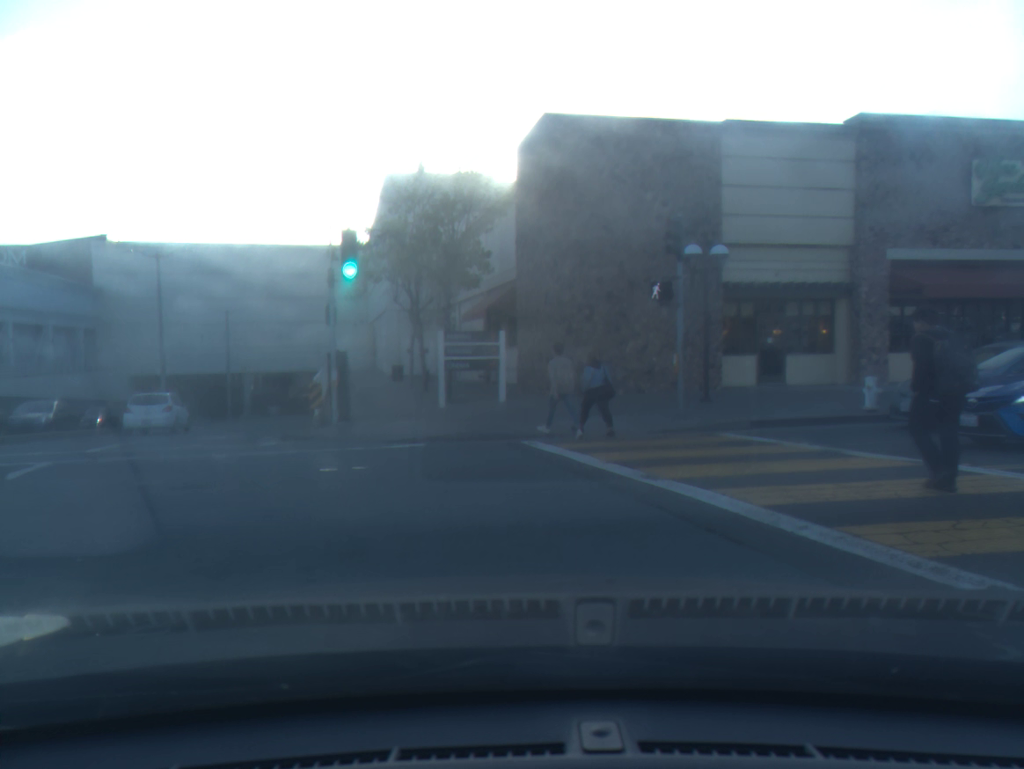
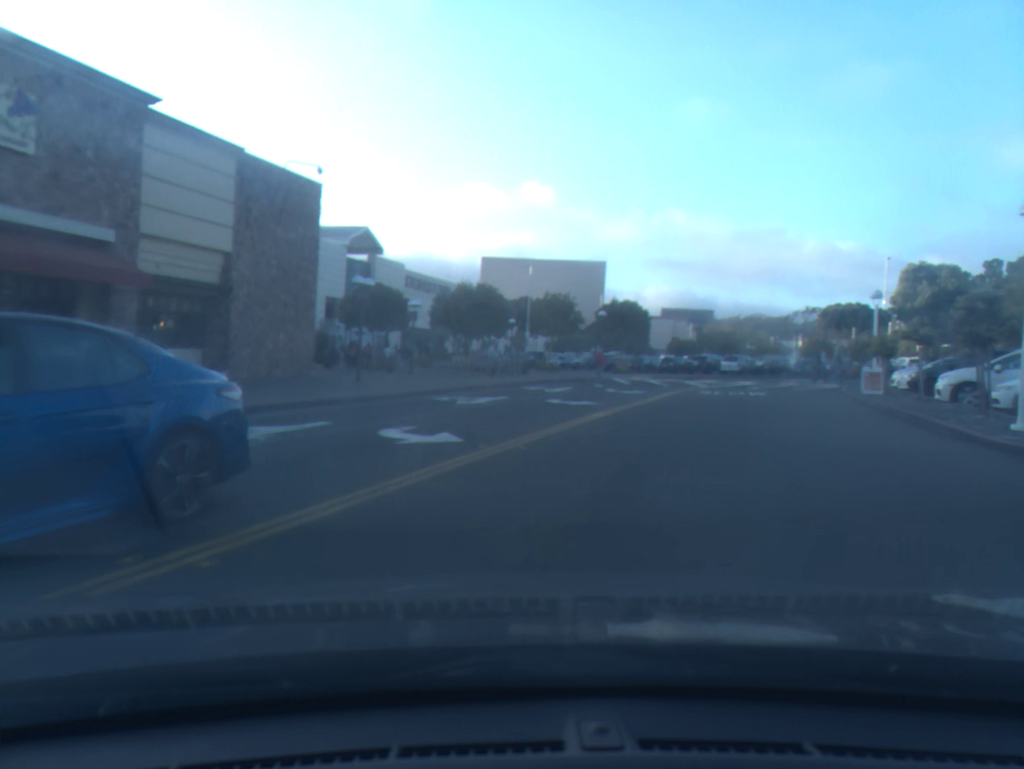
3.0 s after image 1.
(+4.6, +6.0) m; +55°
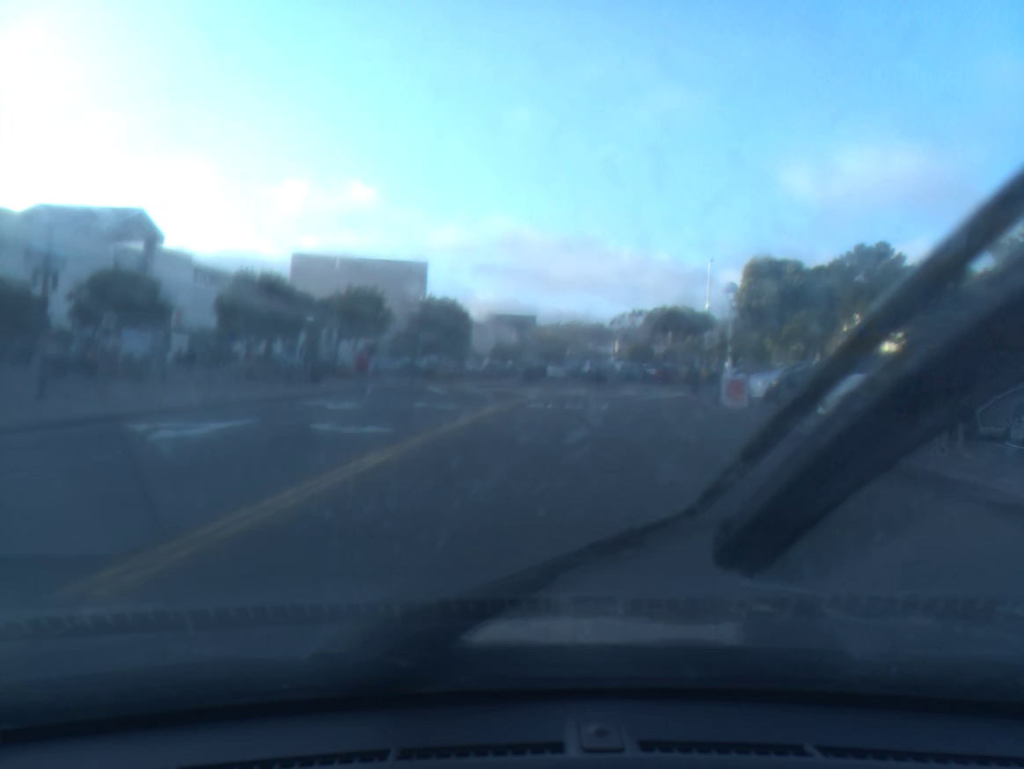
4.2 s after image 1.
(+0.6, +6.4) m; +9°
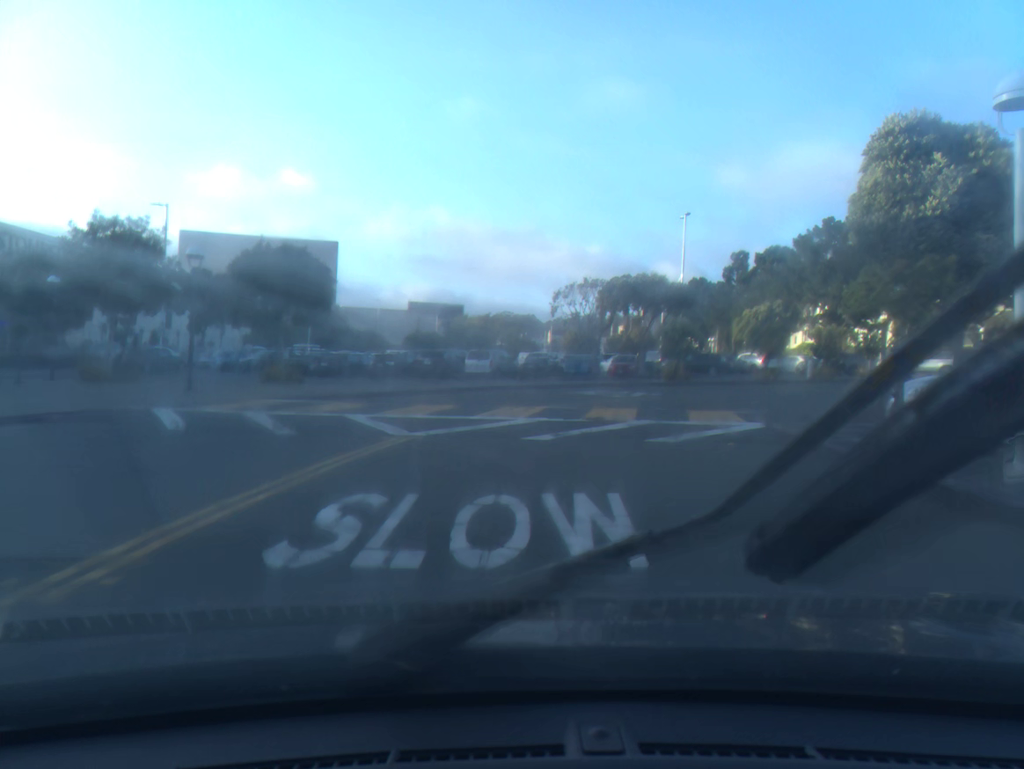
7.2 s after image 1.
(+1.0, +17.9) m; +4°
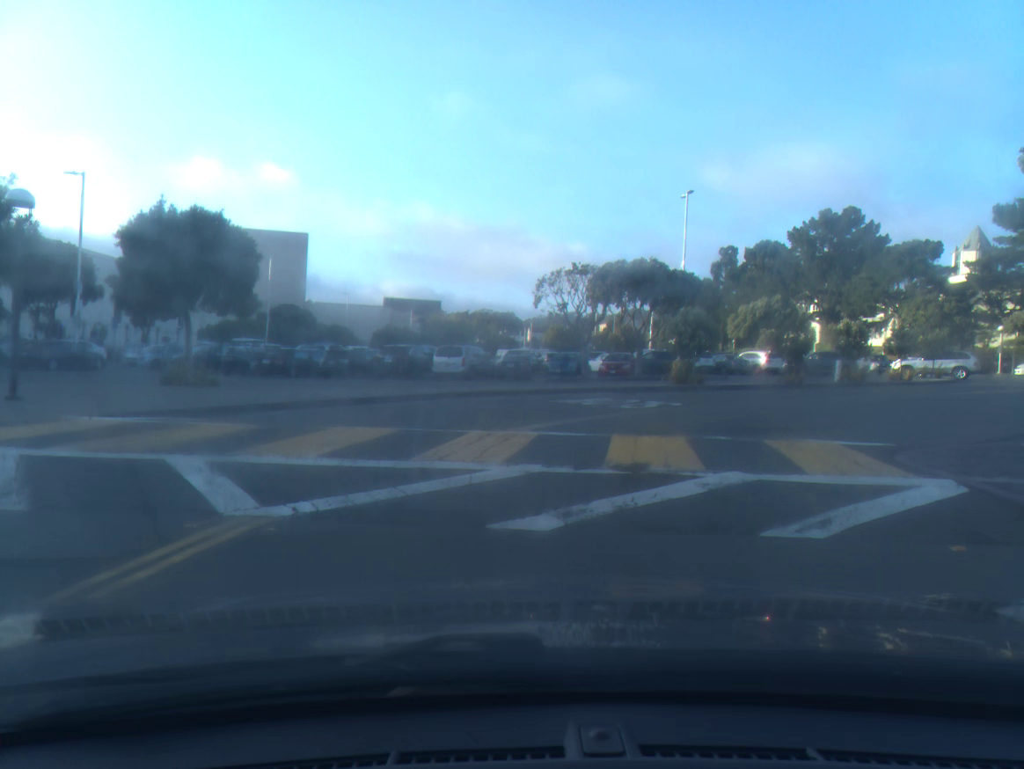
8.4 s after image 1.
(+0.1, +6.2) m; +3°
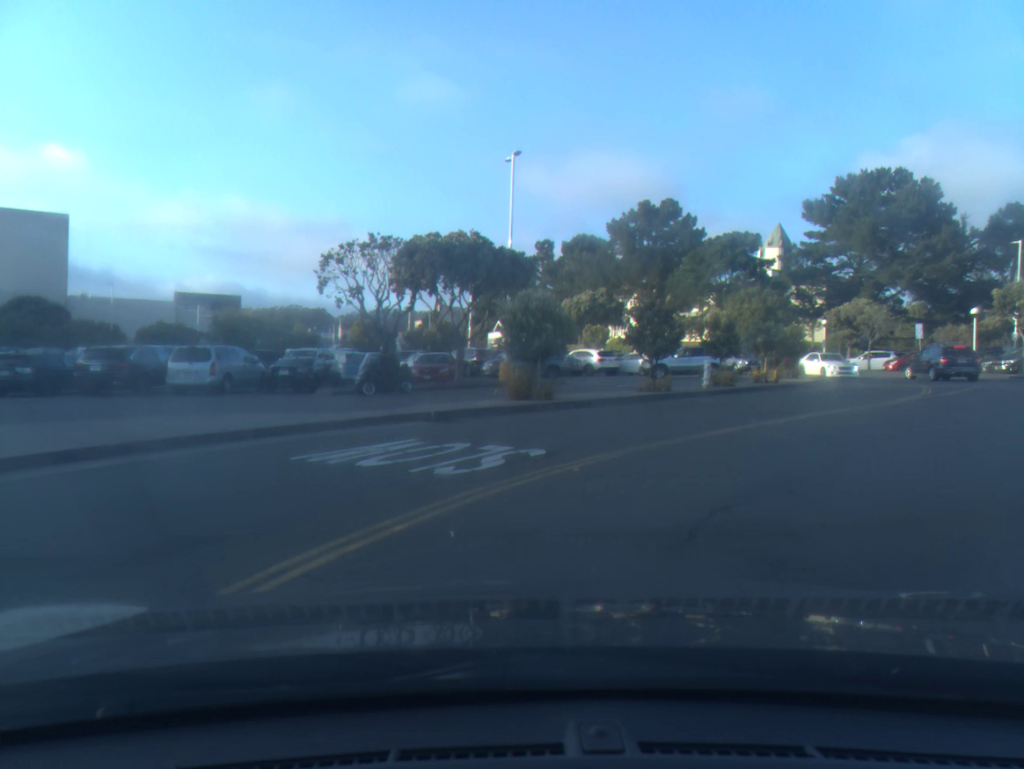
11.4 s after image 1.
(+1.1, +9.2) m; +14°
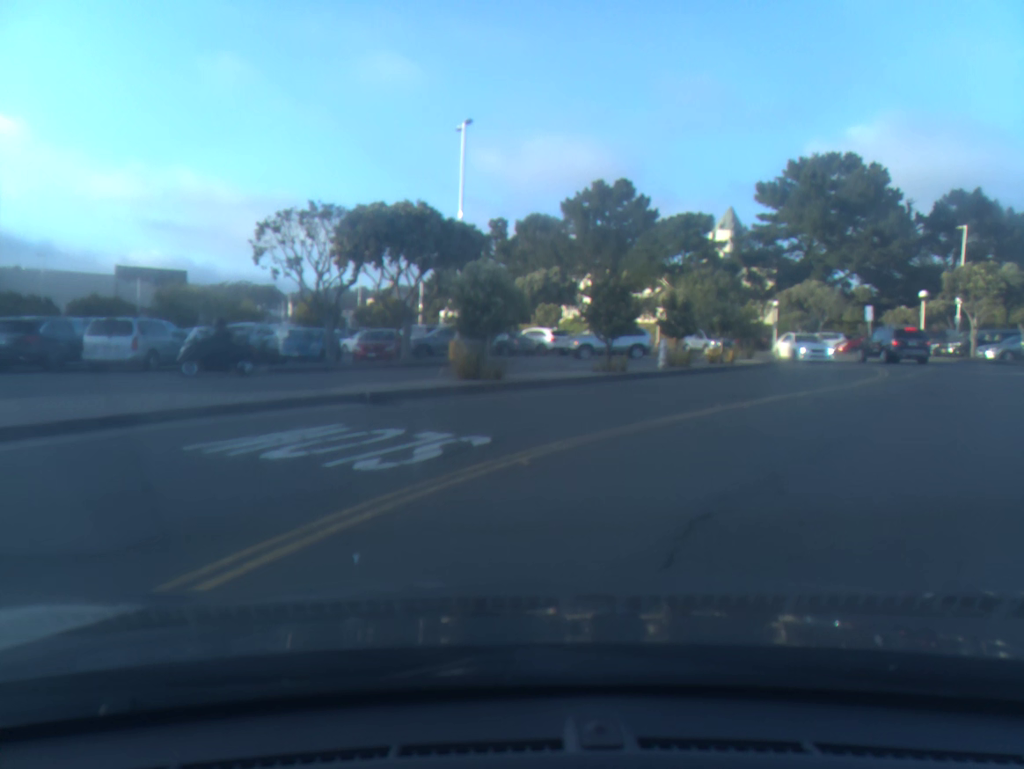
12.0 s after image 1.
(+0.1, +1.4) m; +5°
